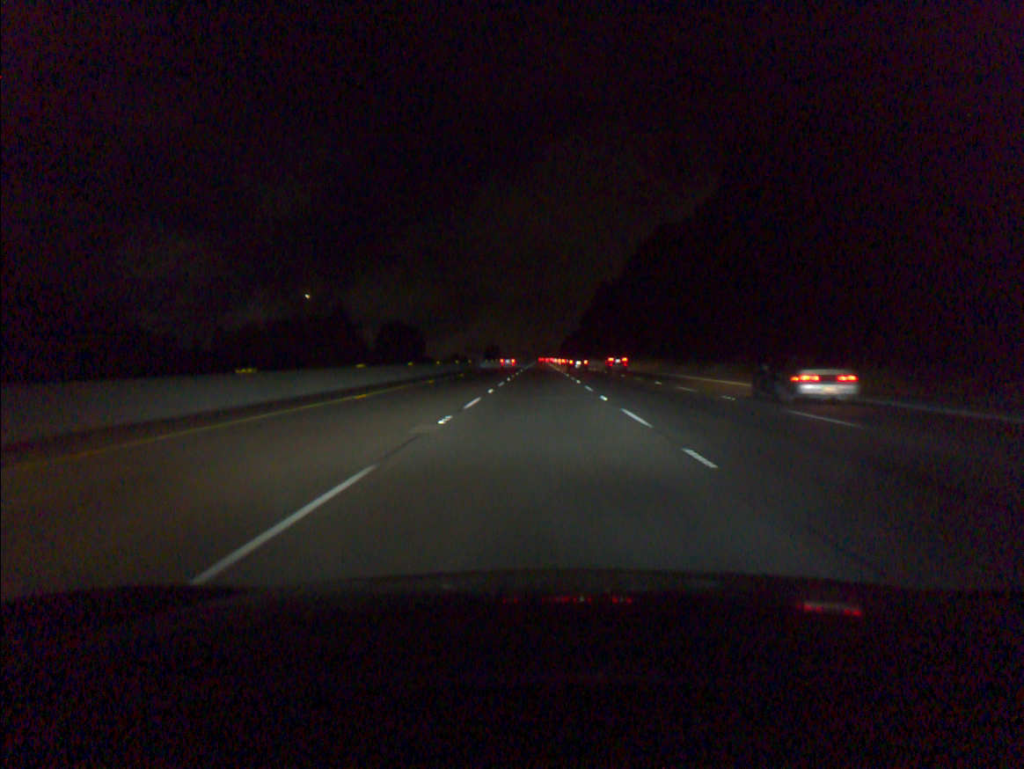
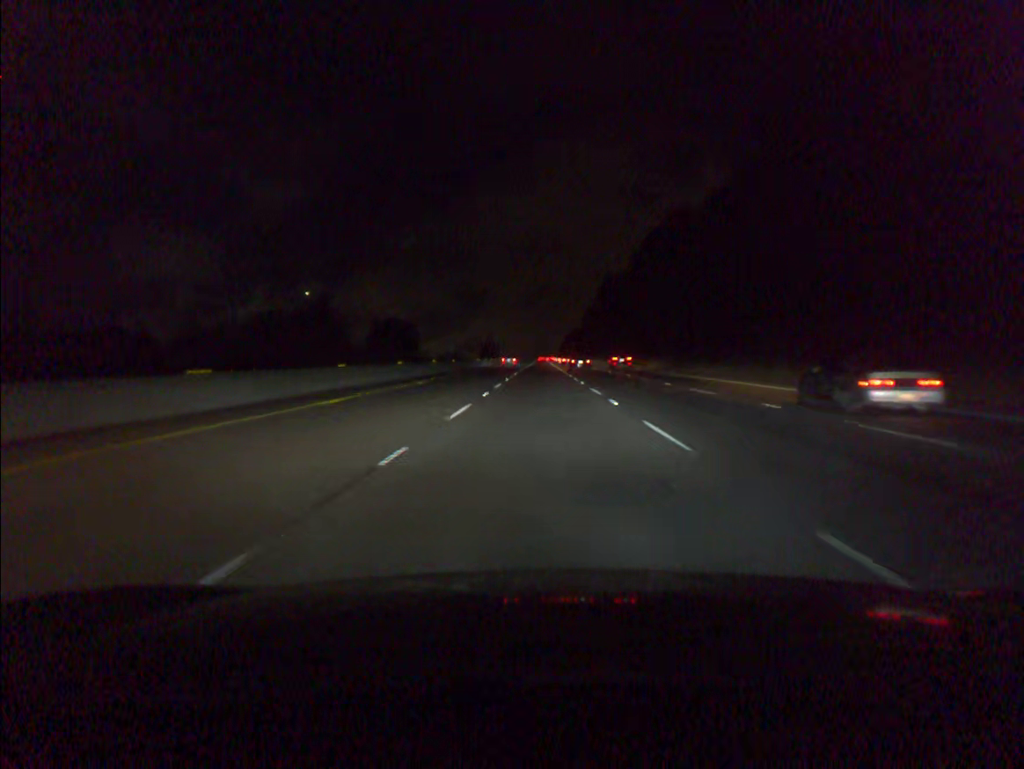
(0.0, +18.2) m; 0°
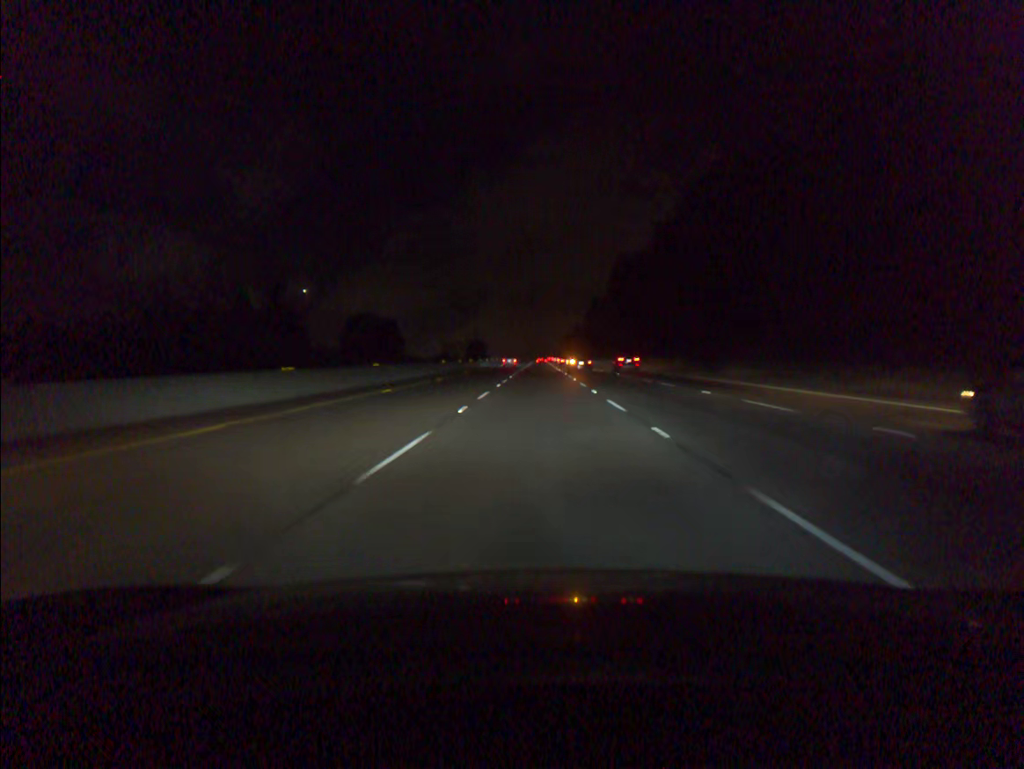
(0.0, +36.5) m; 0°
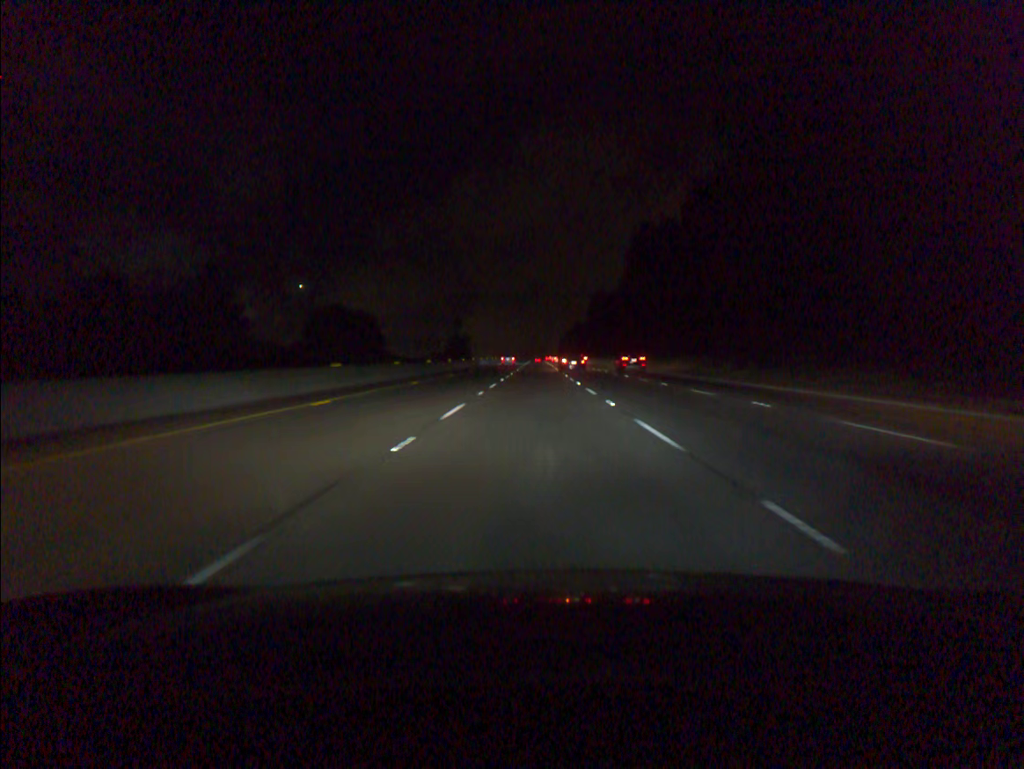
(0.0, +36.6) m; 0°
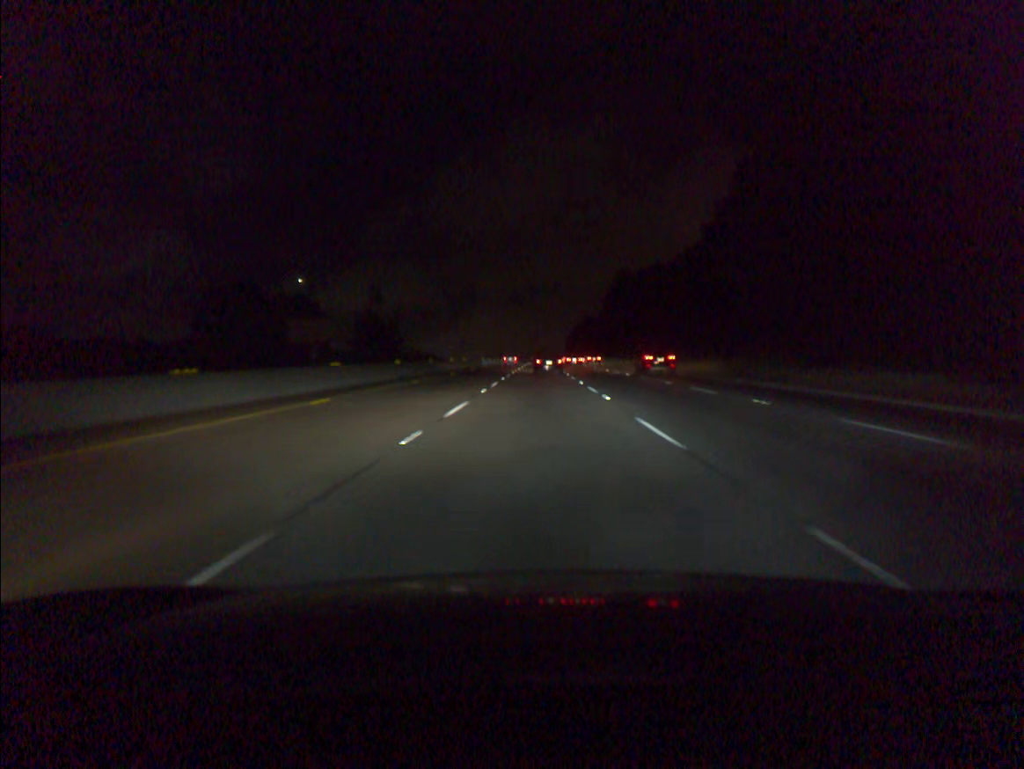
(-0.1, +73.1) m; 0°
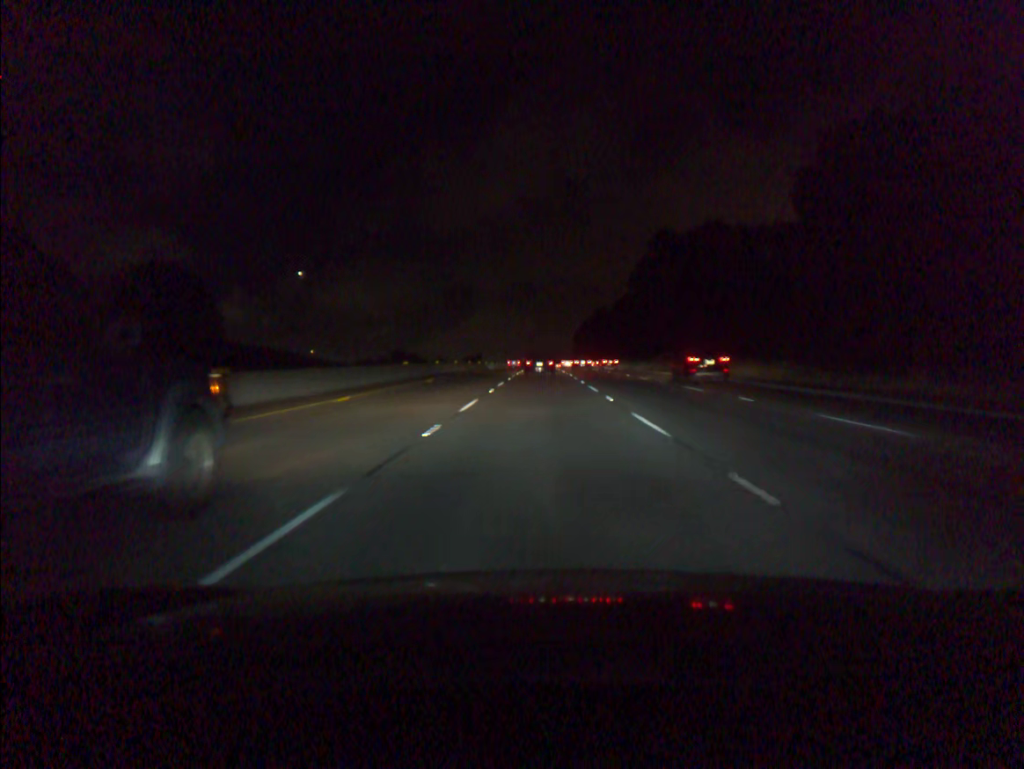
(-0.1, +71.3) m; 0°
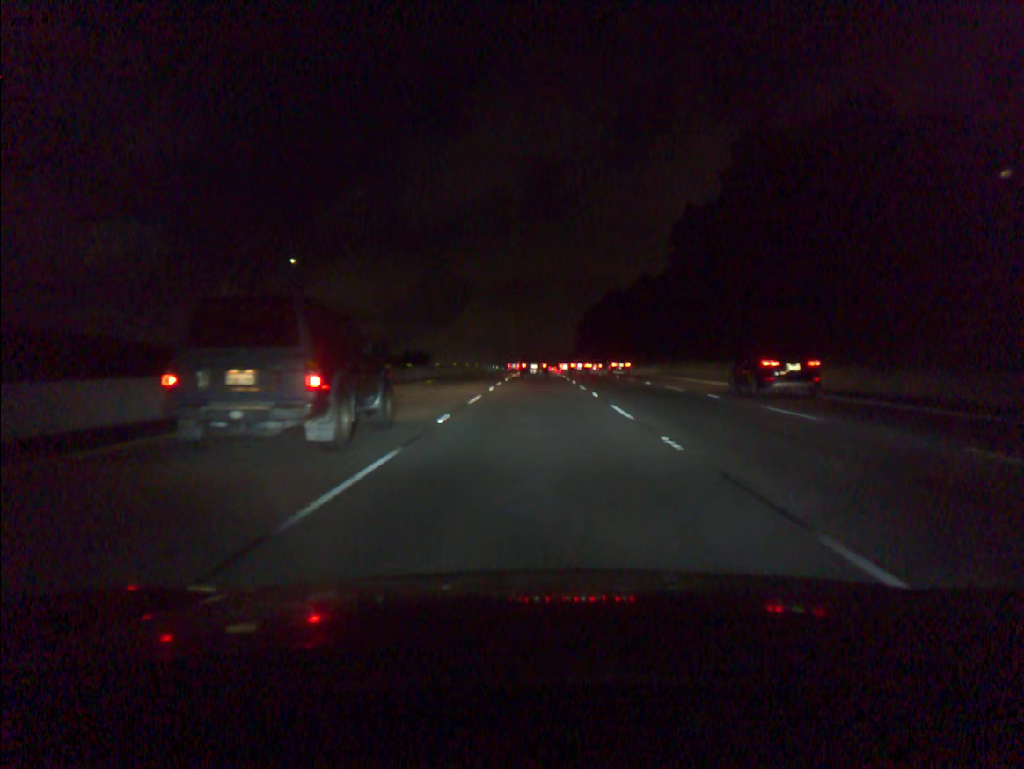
(+0.2, +69.8) m; 0°
